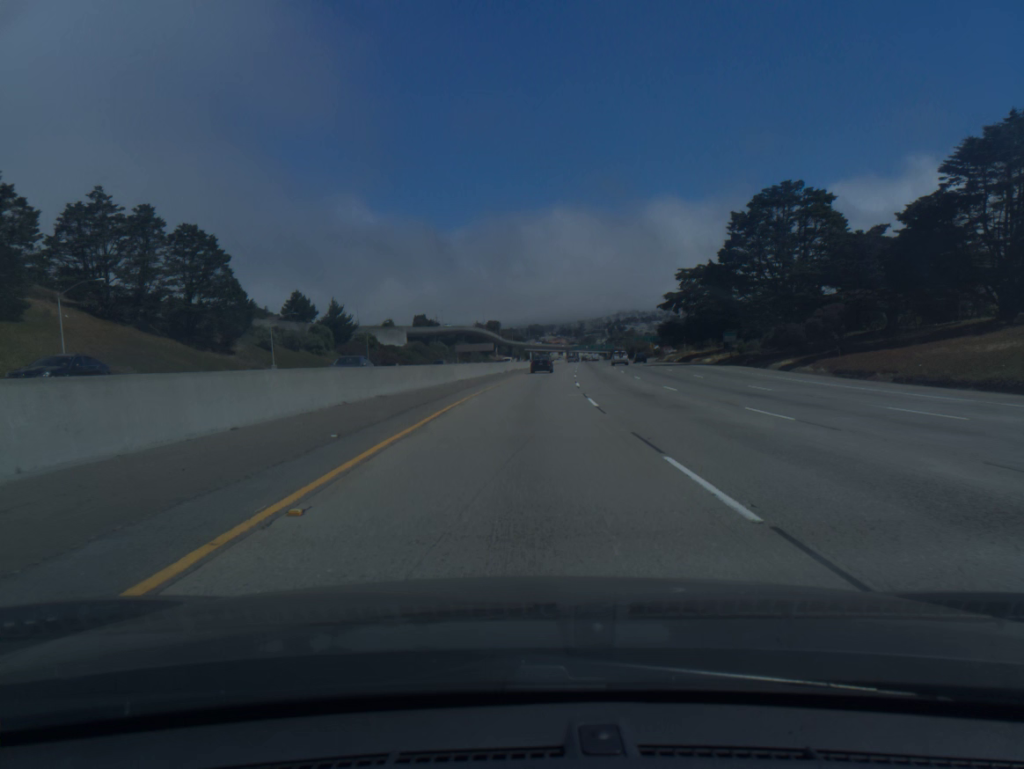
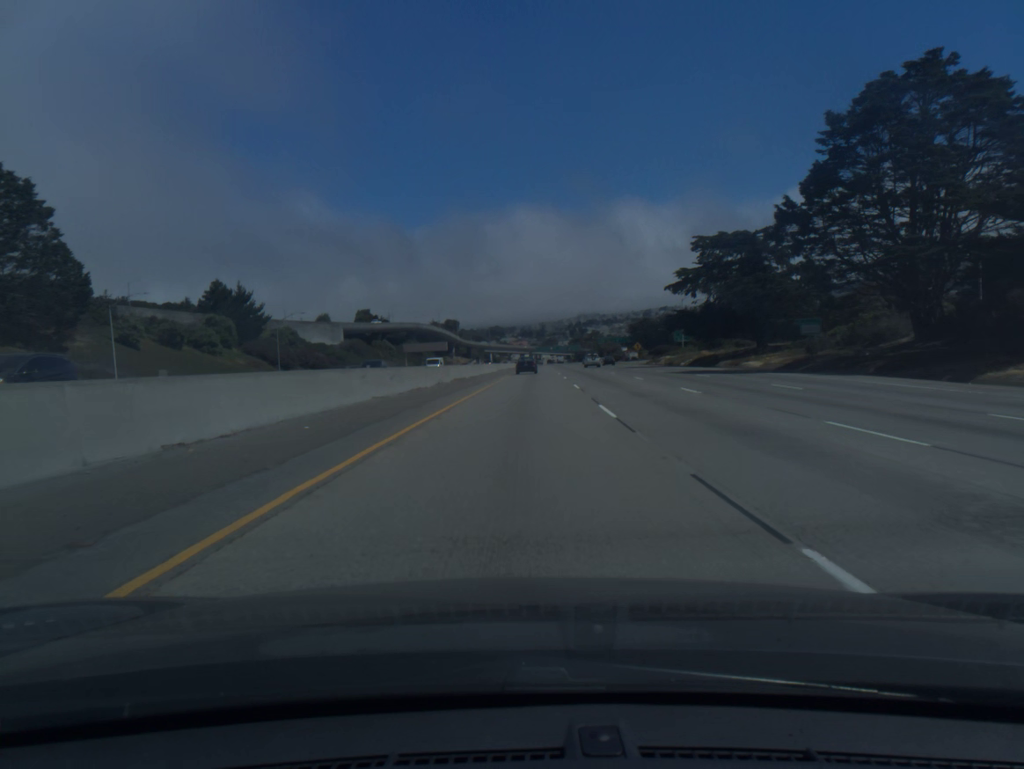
(+0.9, +34.0) m; +3°
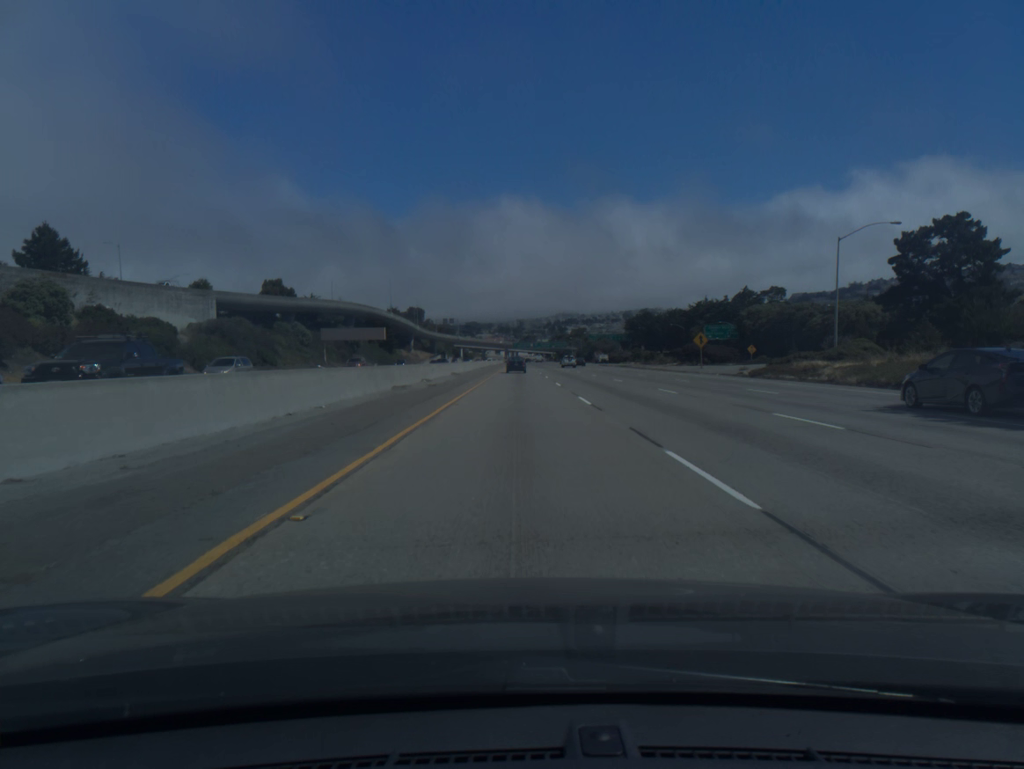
(+1.6, +68.4) m; +2°
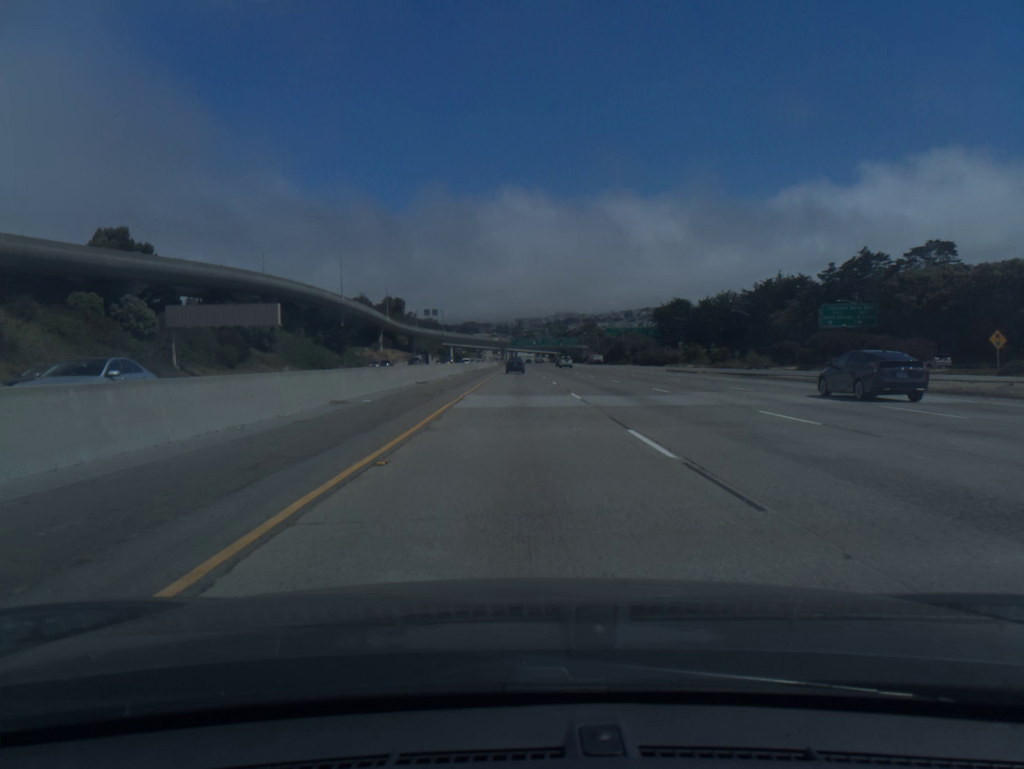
(+0.1, +69.7) m; 0°
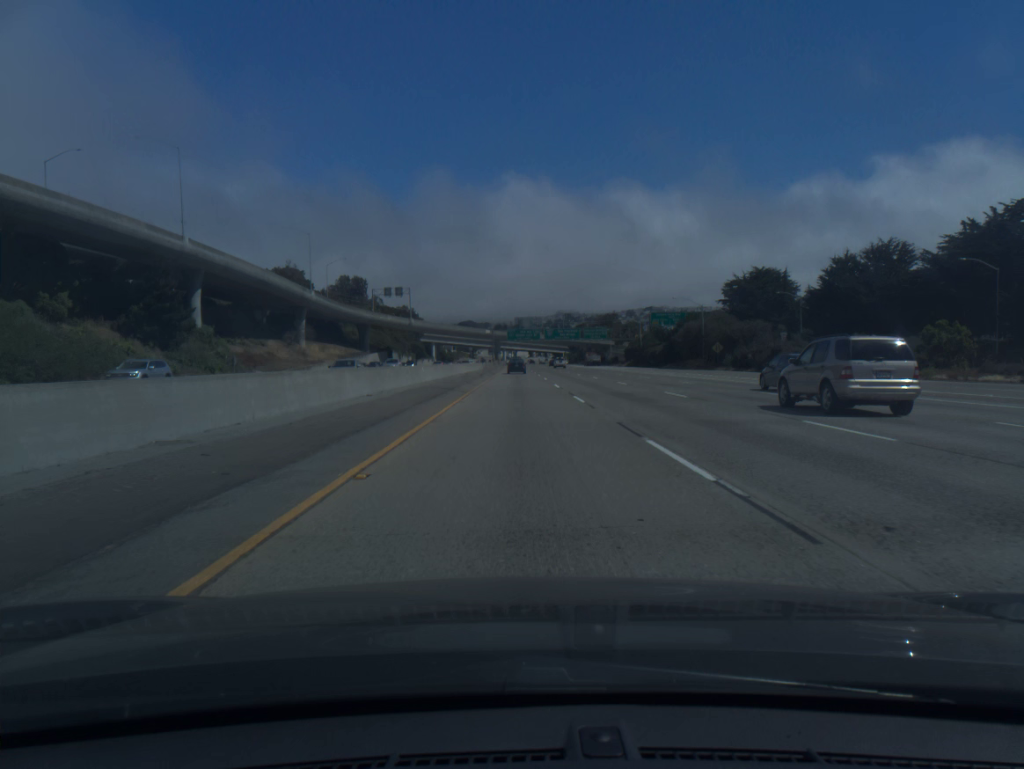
(-0.1, +88.7) m; 0°
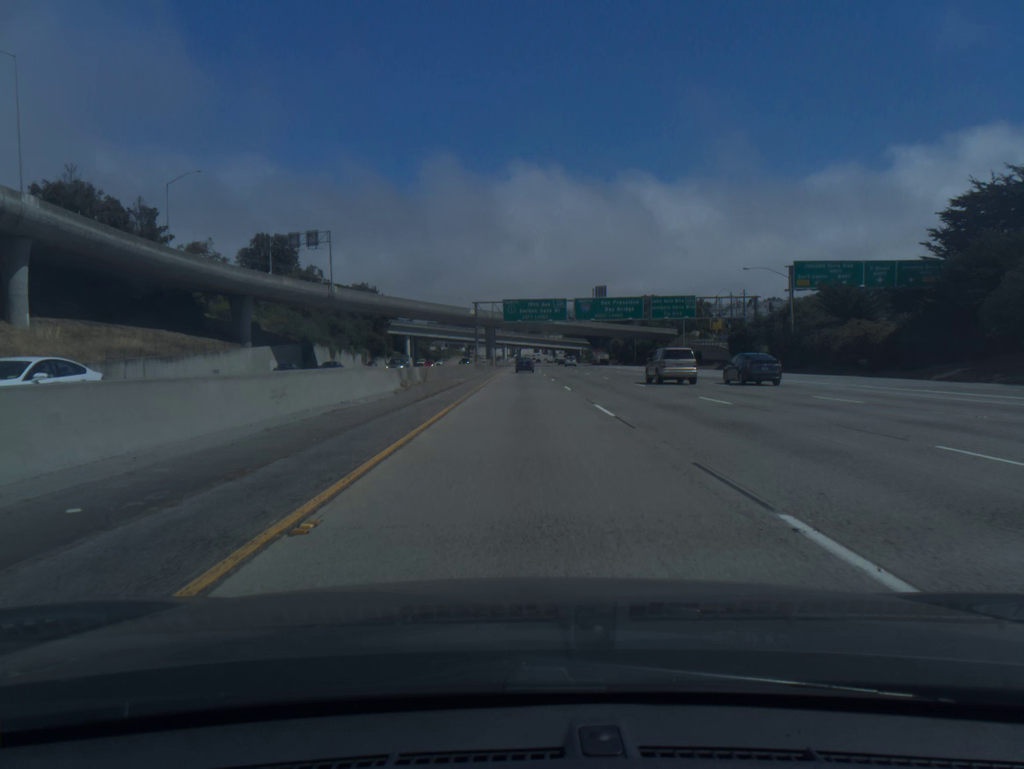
(-0.3, +90.1) m; 0°
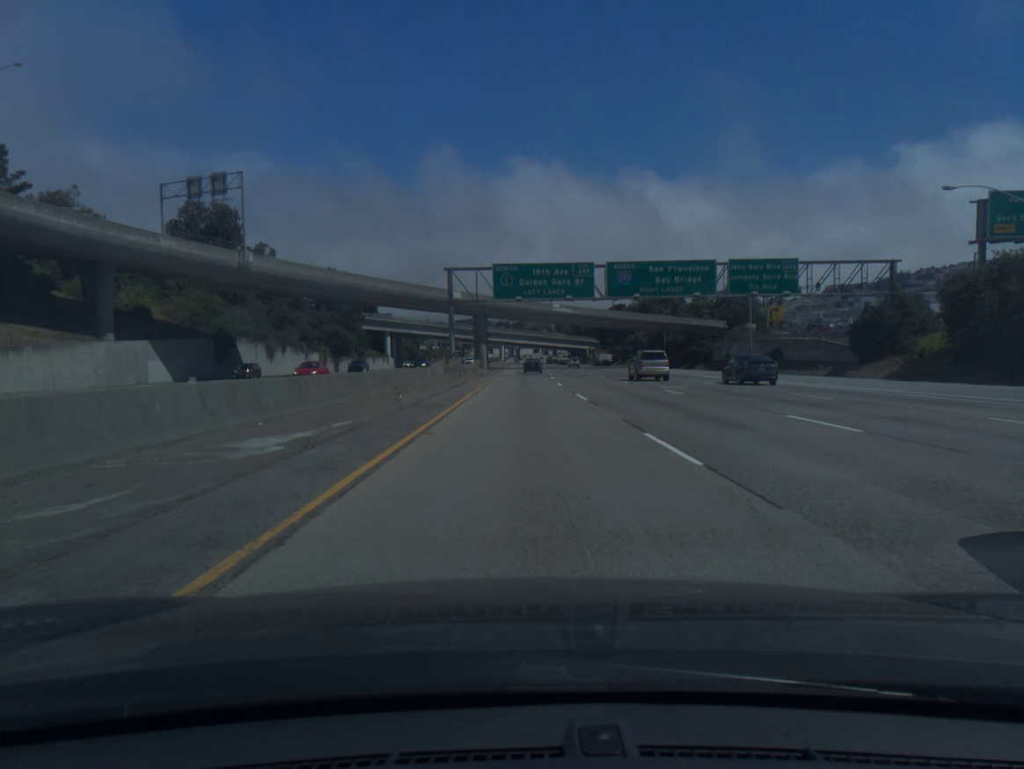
(0.0, +36.5) m; 0°
